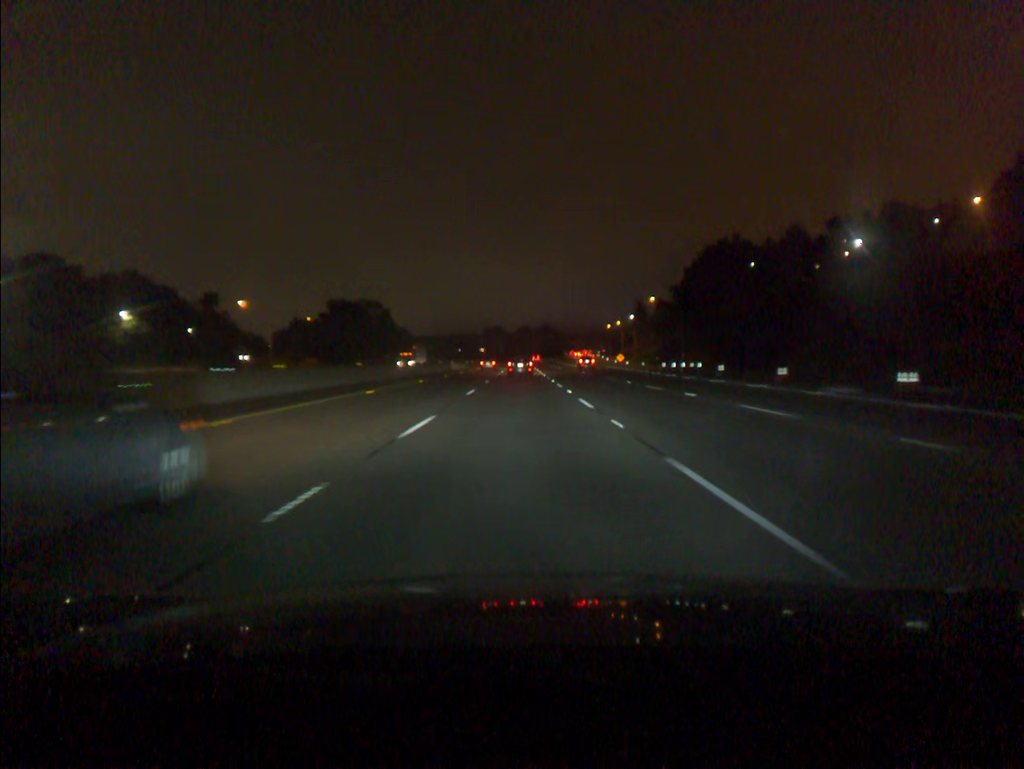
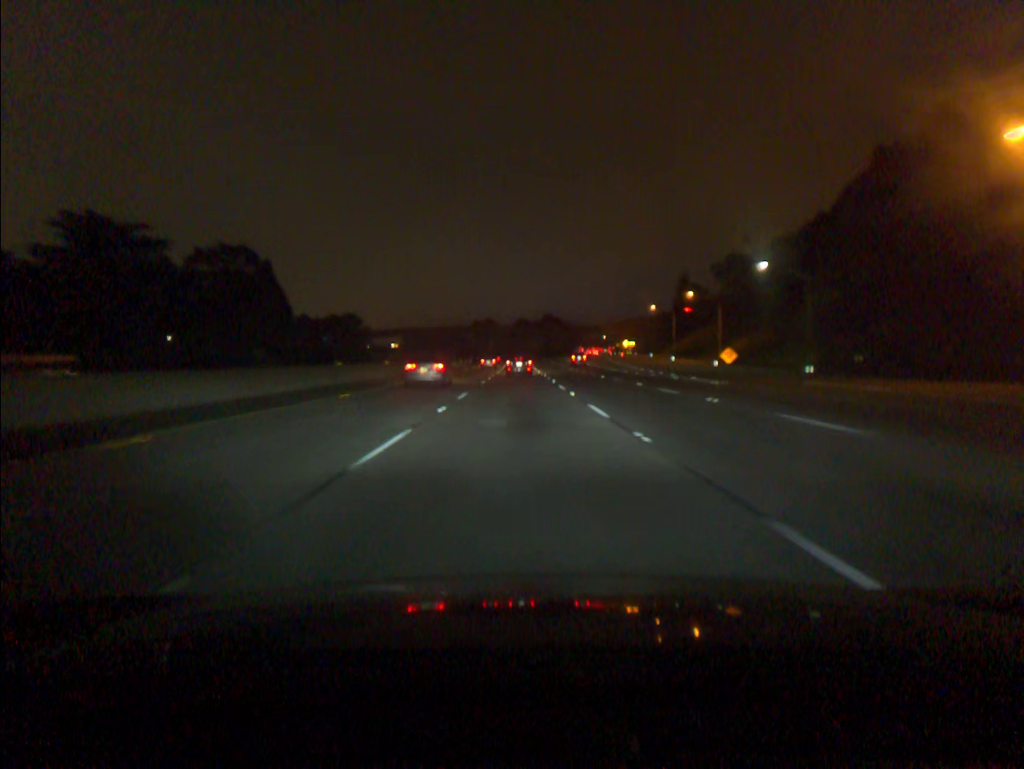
(+0.1, +91.1) m; 0°
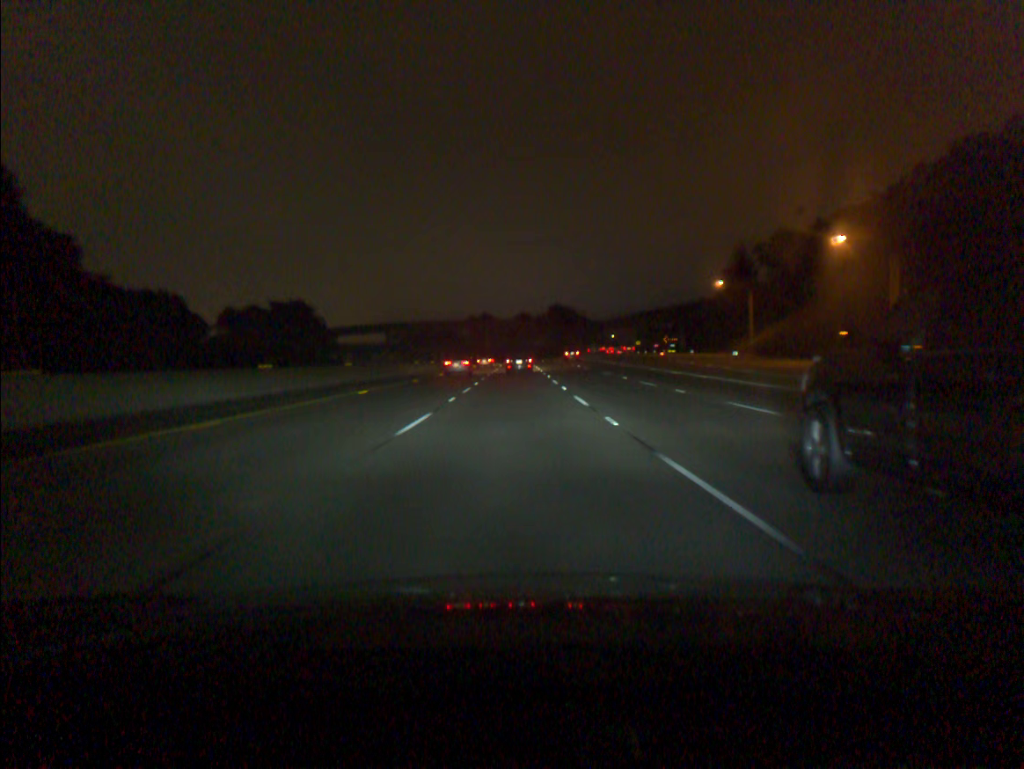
(0.0, +54.7) m; 0°
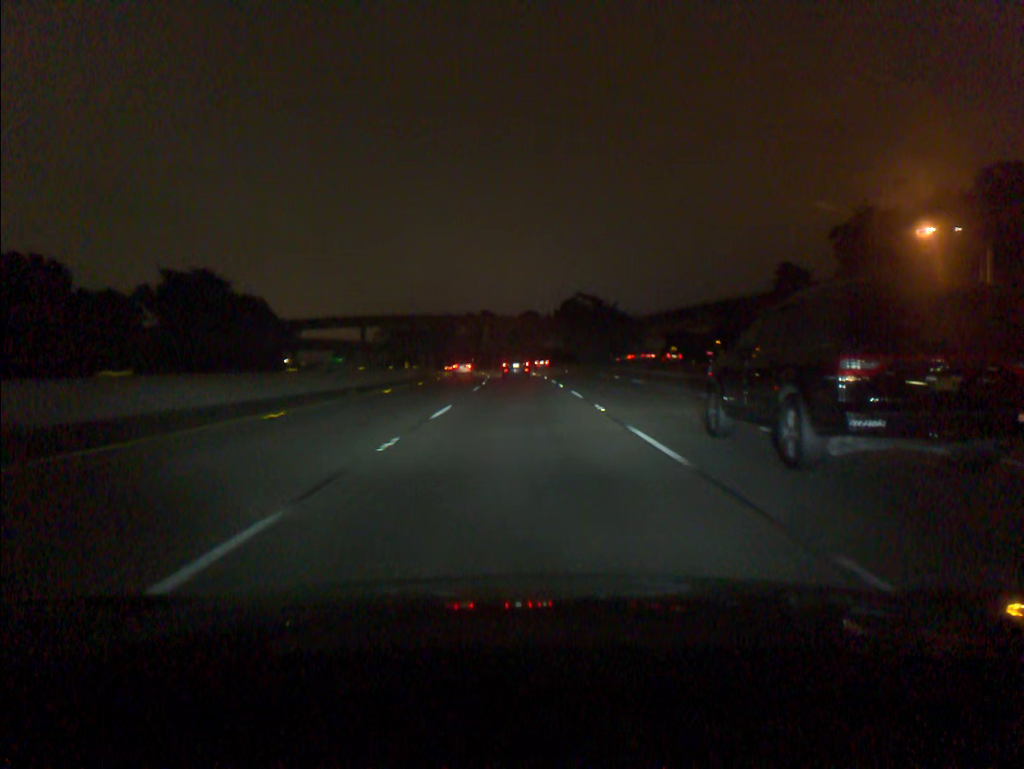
(-0.2, +54.7) m; 0°
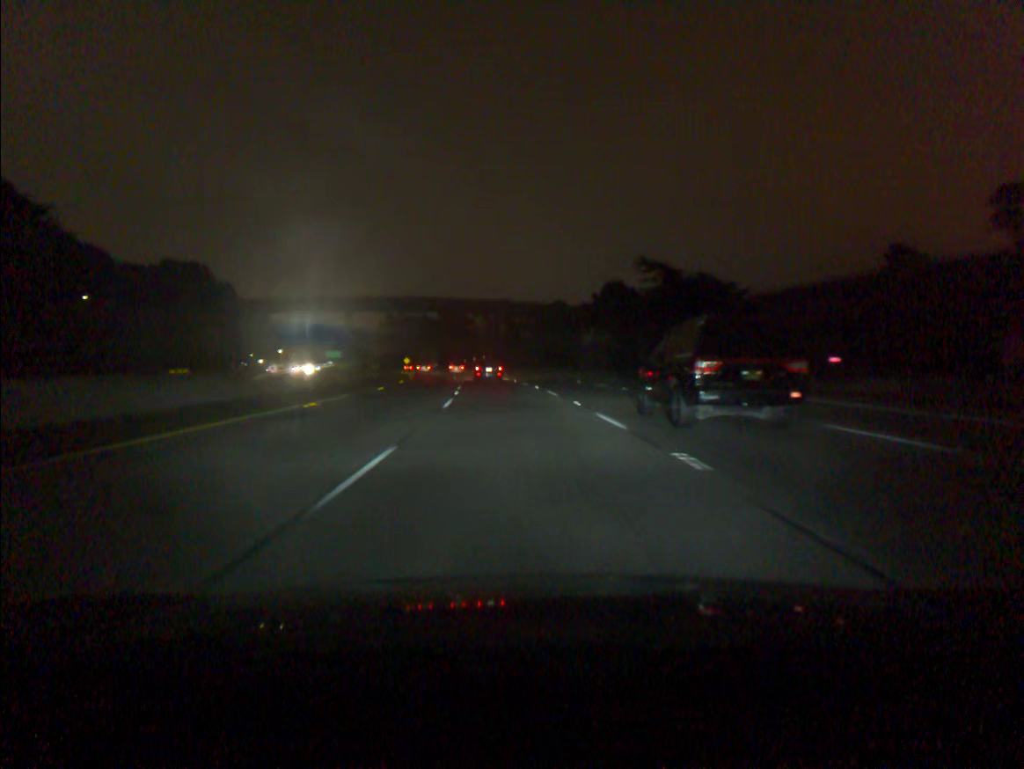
(-0.5, +53.5) m; -2°
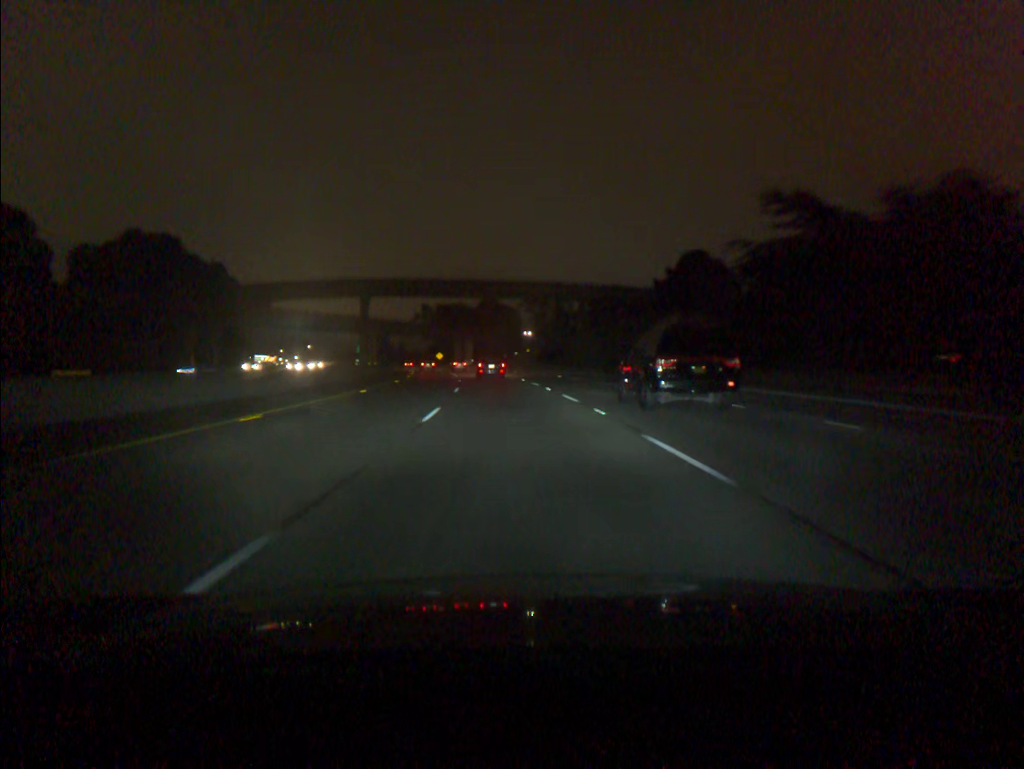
(-0.9, +35.0) m; -3°
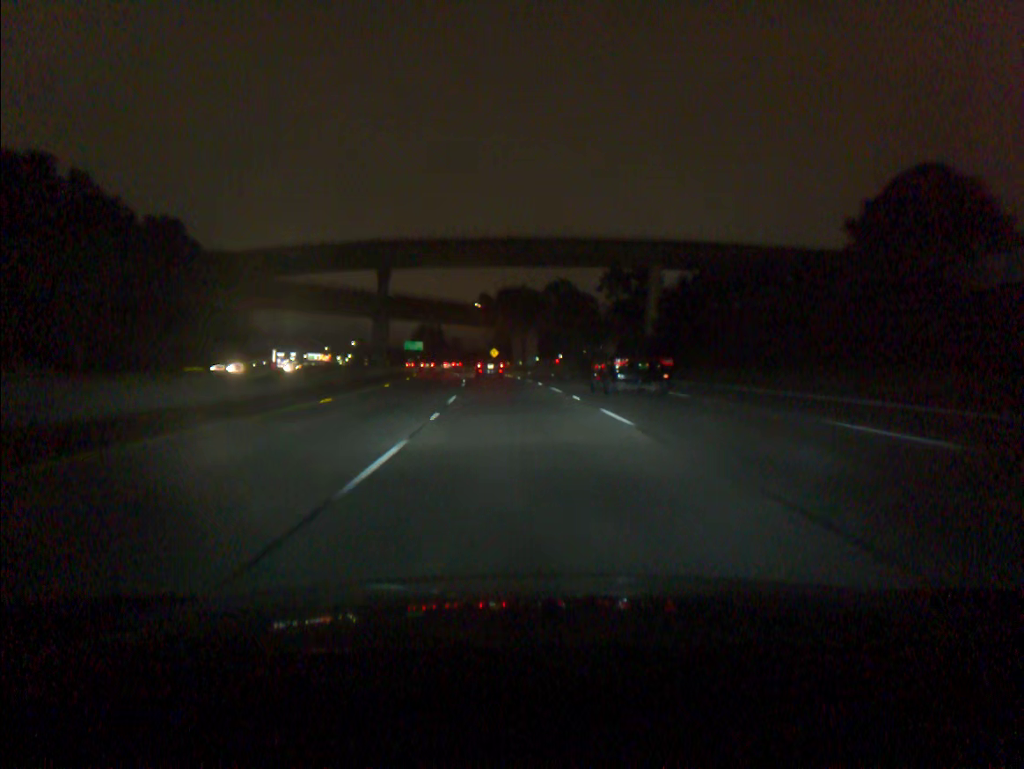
(-2.3, +52.1) m; -5°
